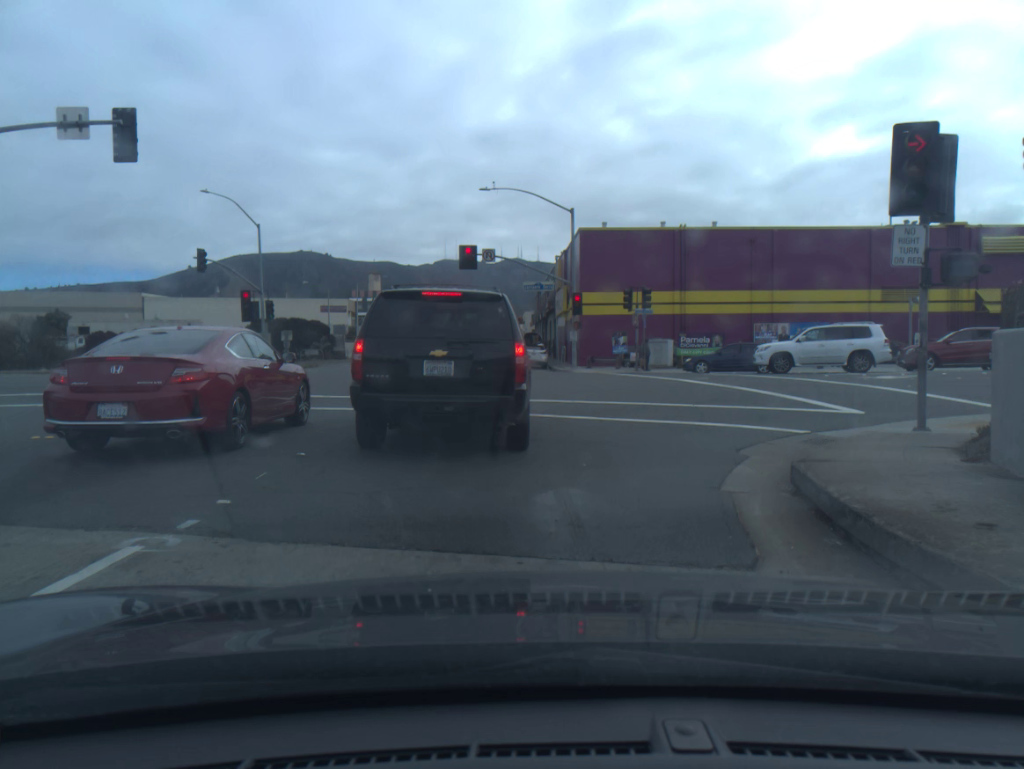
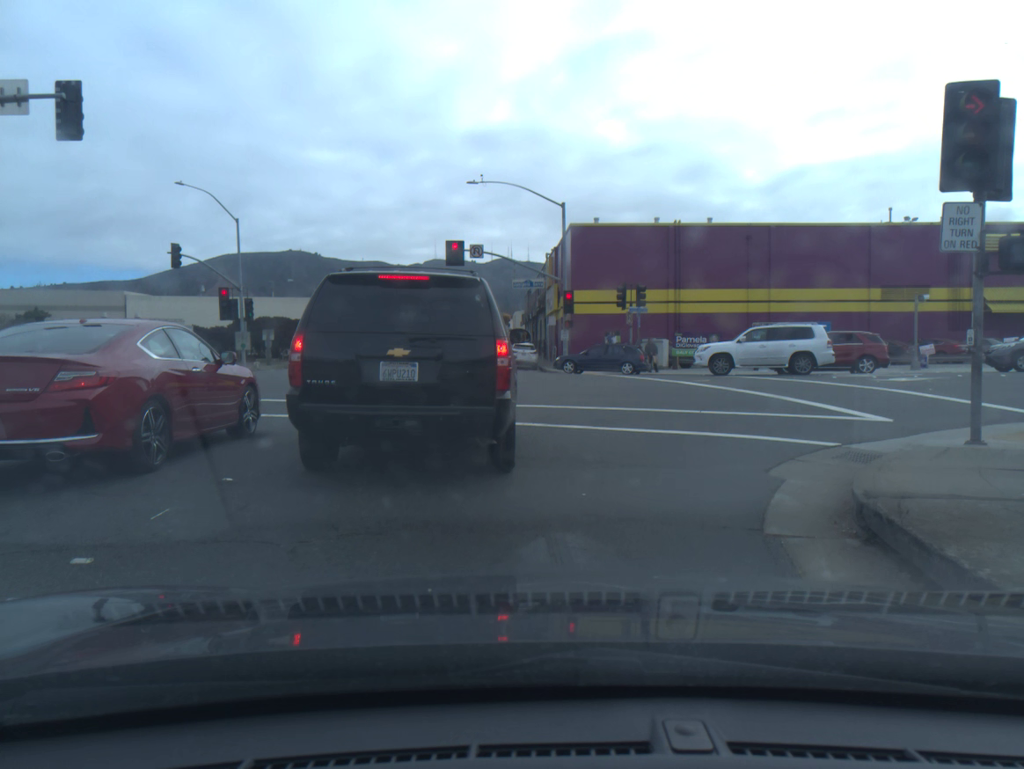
(0.0, +1.7) m; +1°
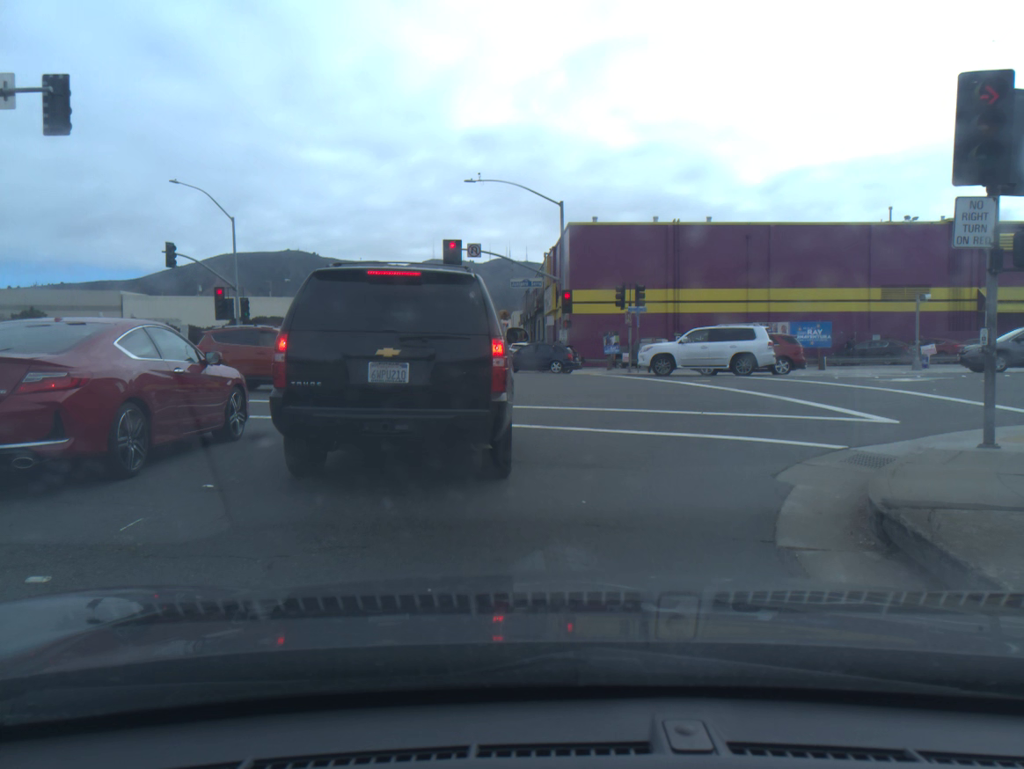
(0.0, +0.3) m; 0°
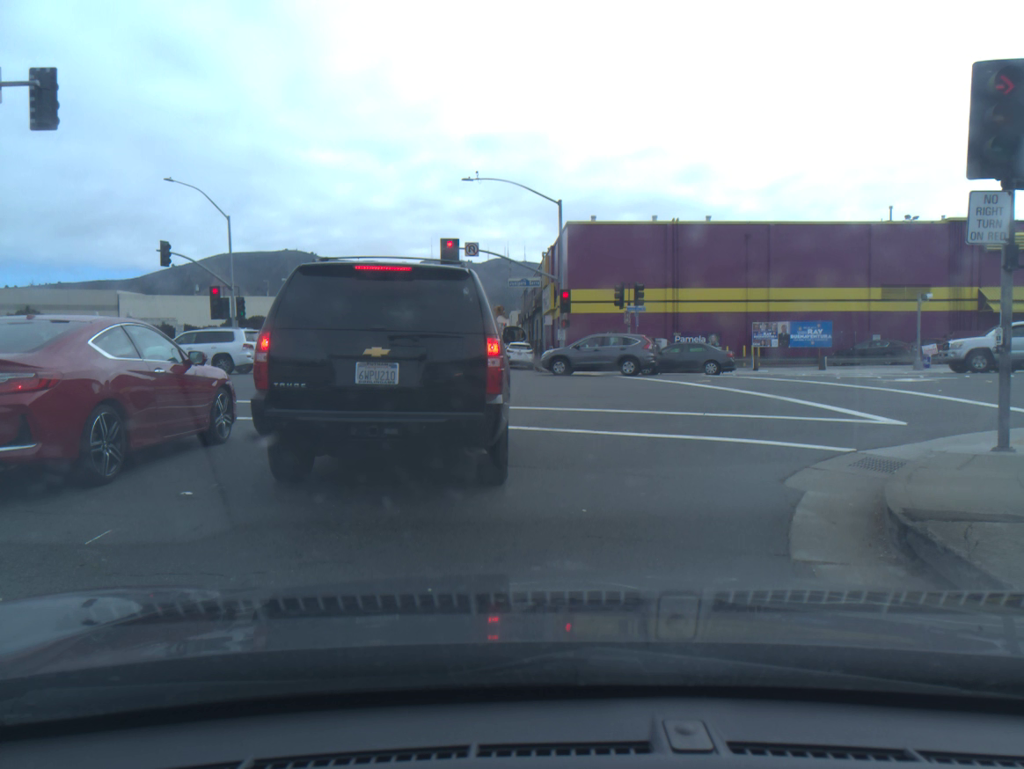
(0.0, +0.3) m; 0°
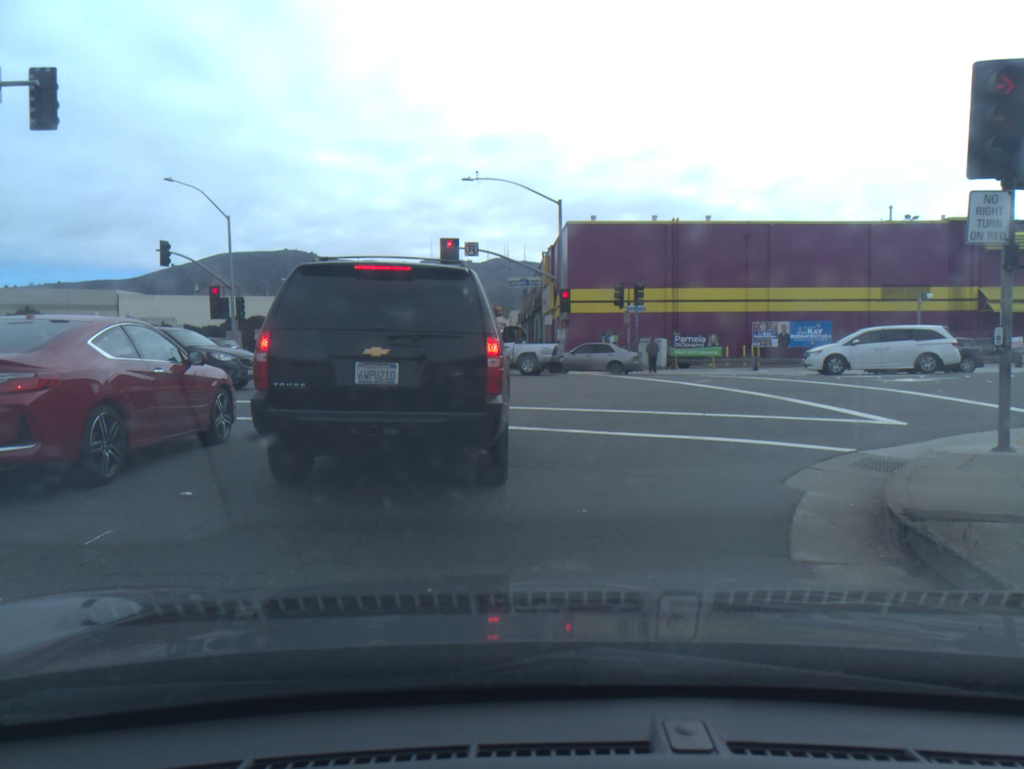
(0.0, 0.0) m; 0°
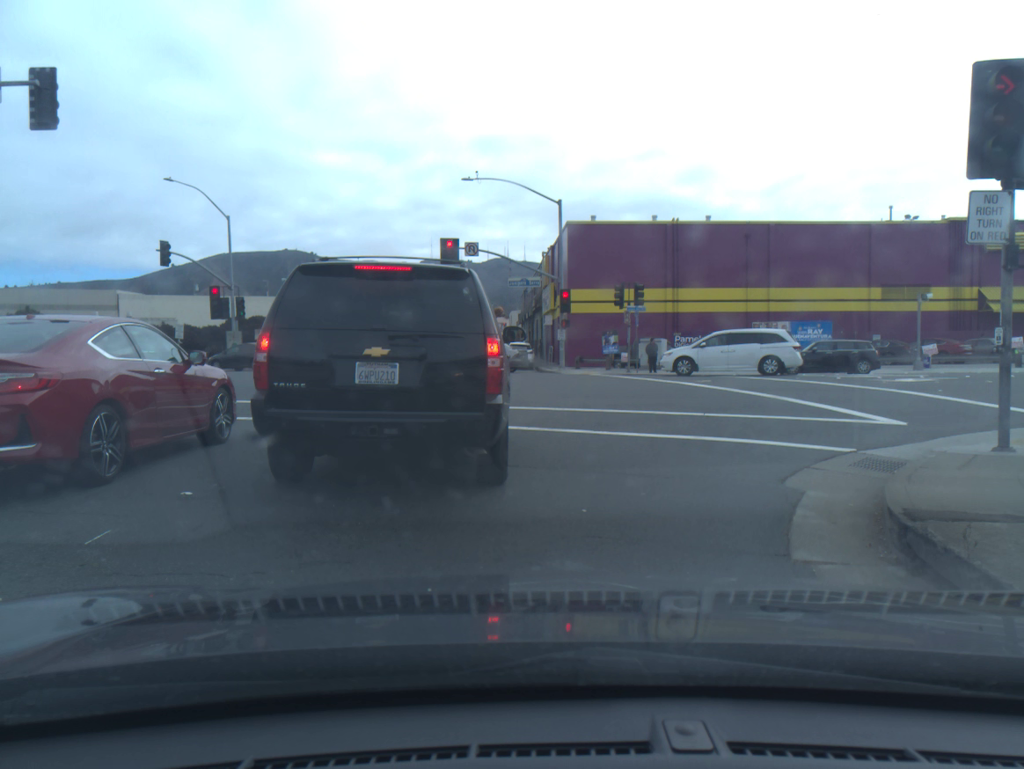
(0.0, 0.0) m; 0°
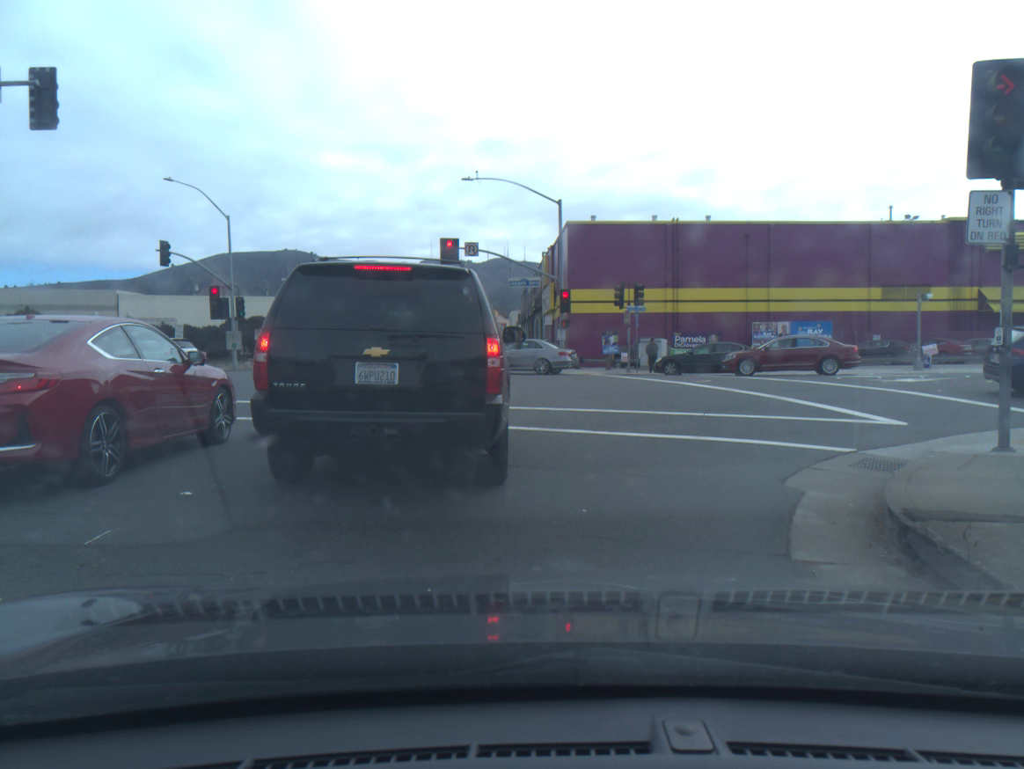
(0.0, 0.0) m; 0°
